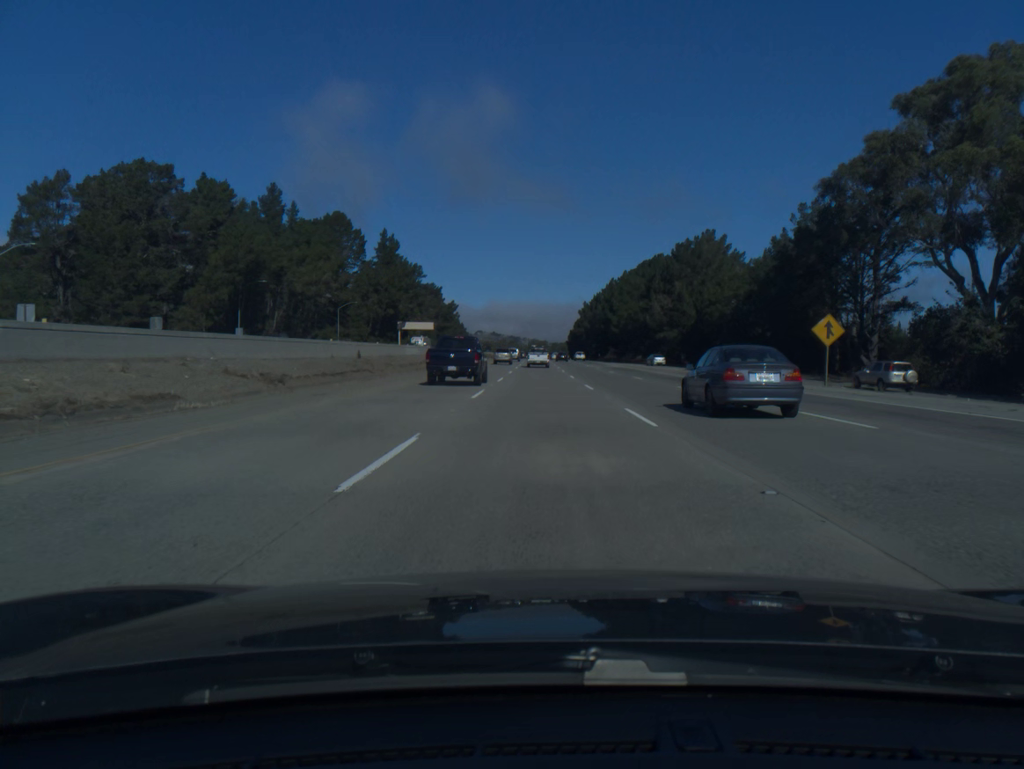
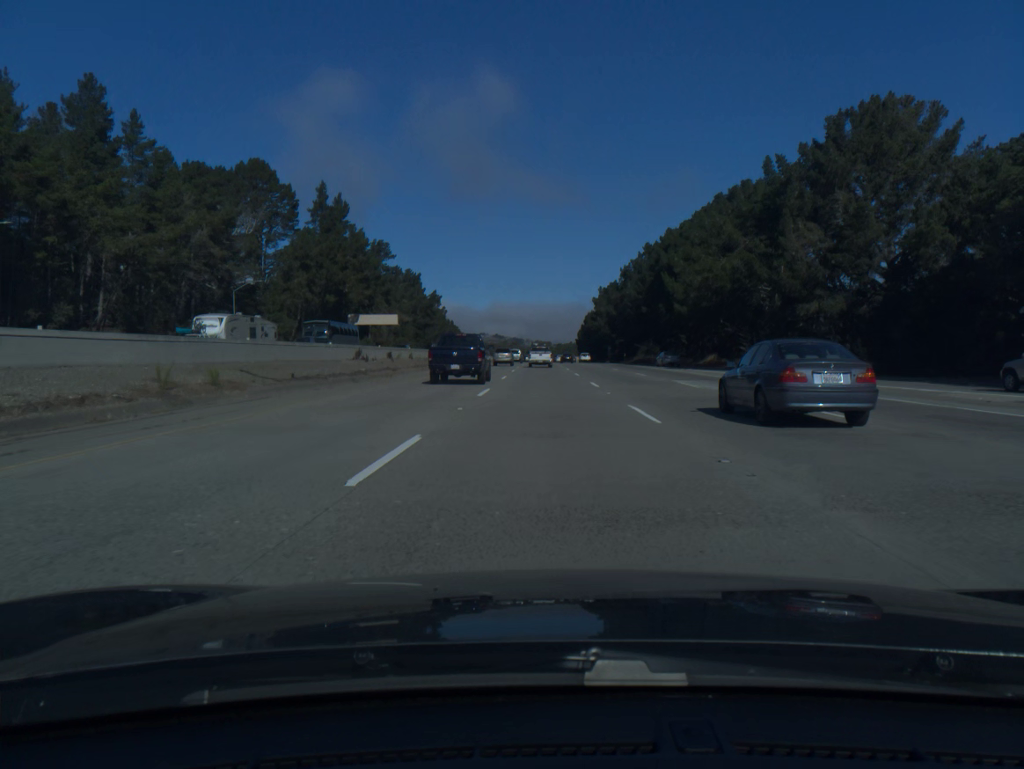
(-0.3, +58.4) m; 0°
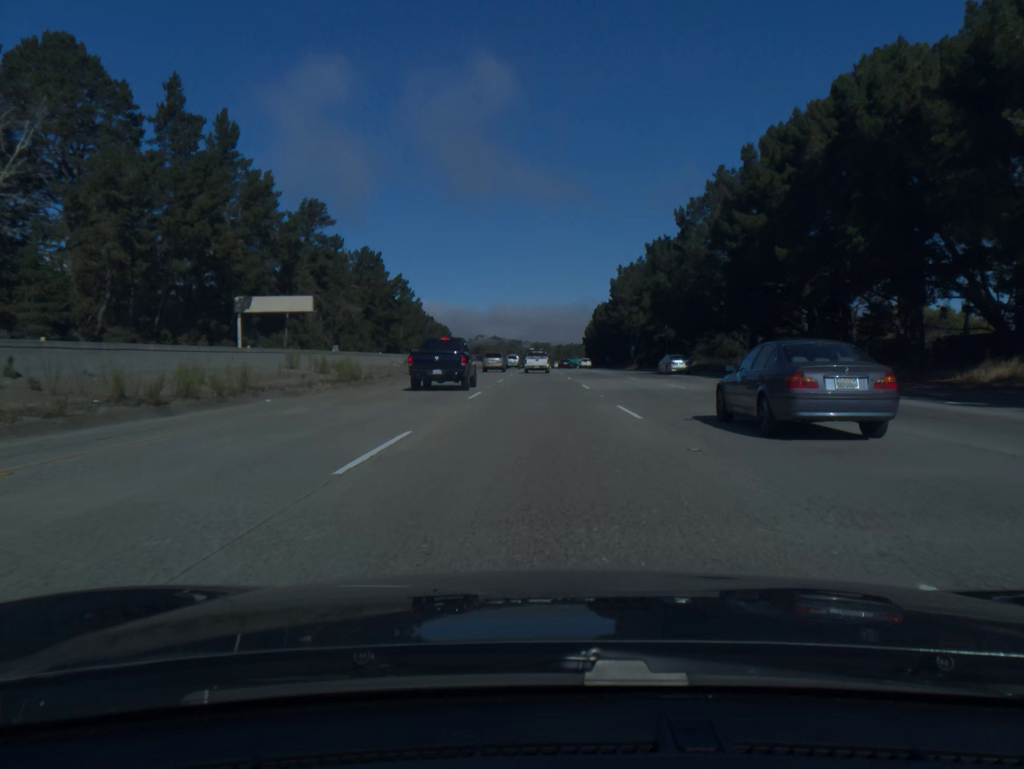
(+0.1, +57.3) m; 0°
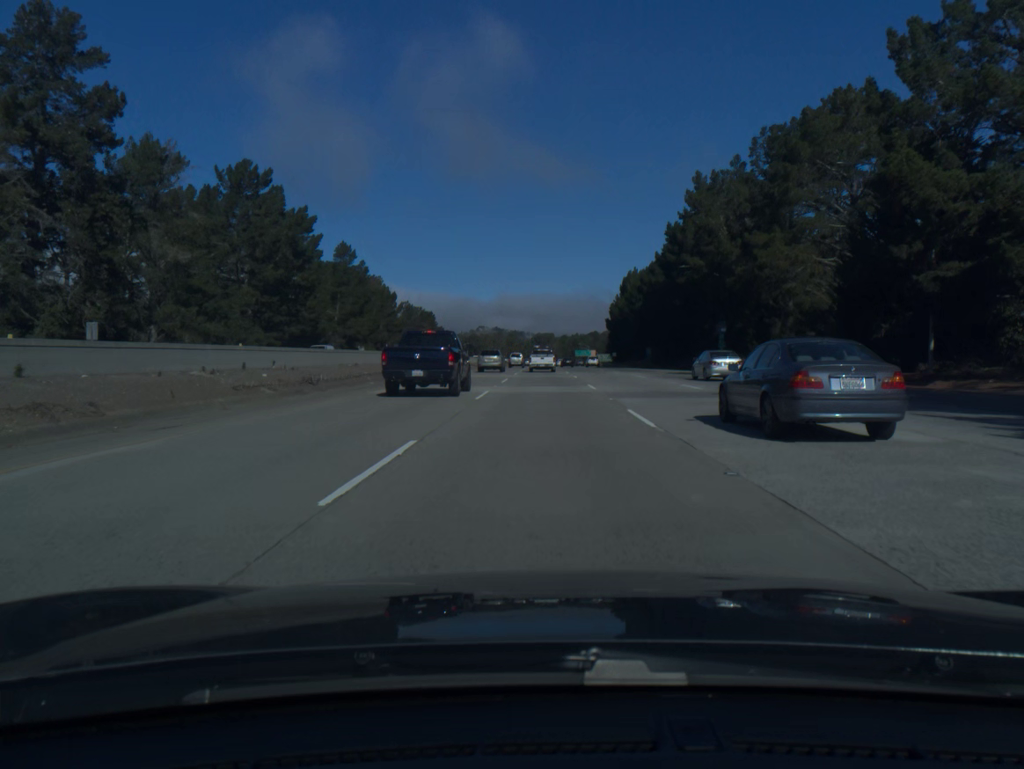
(-0.3, +74.9) m; 0°
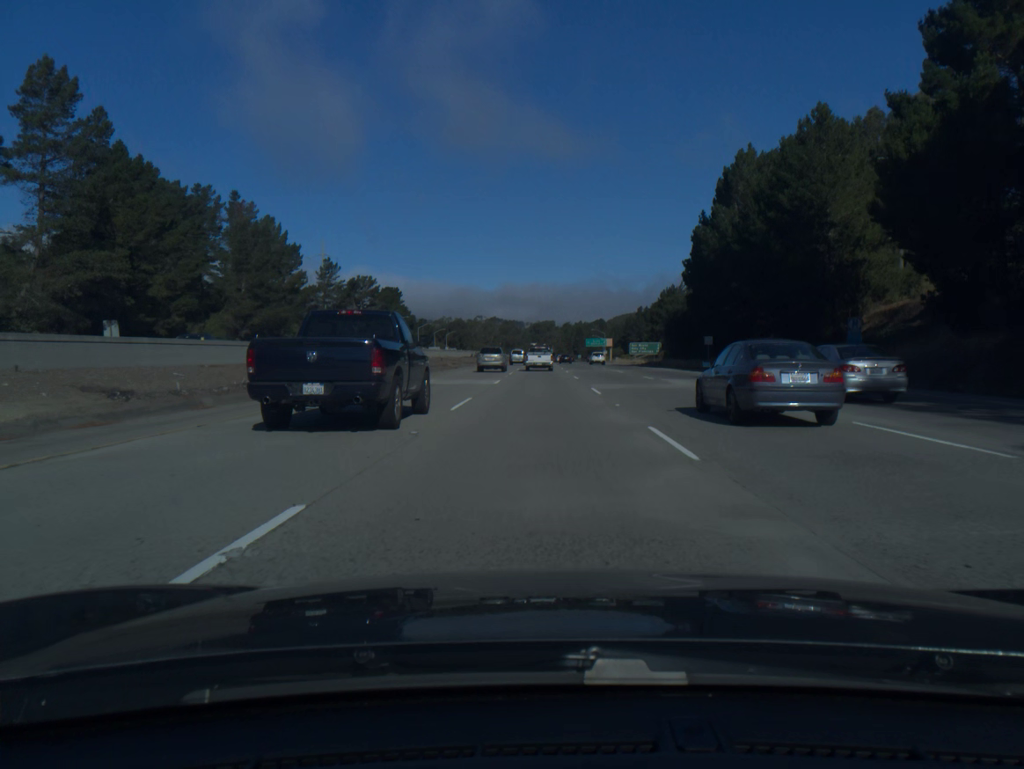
(+0.4, +91.8) m; 0°
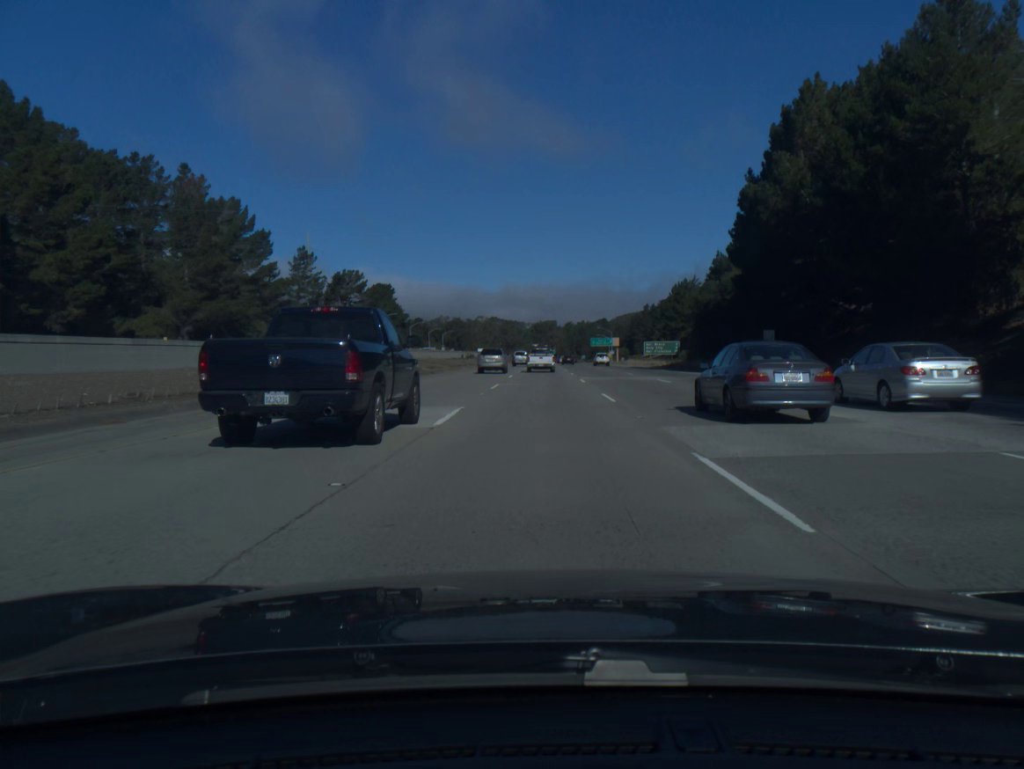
(0.0, +18.2) m; 0°
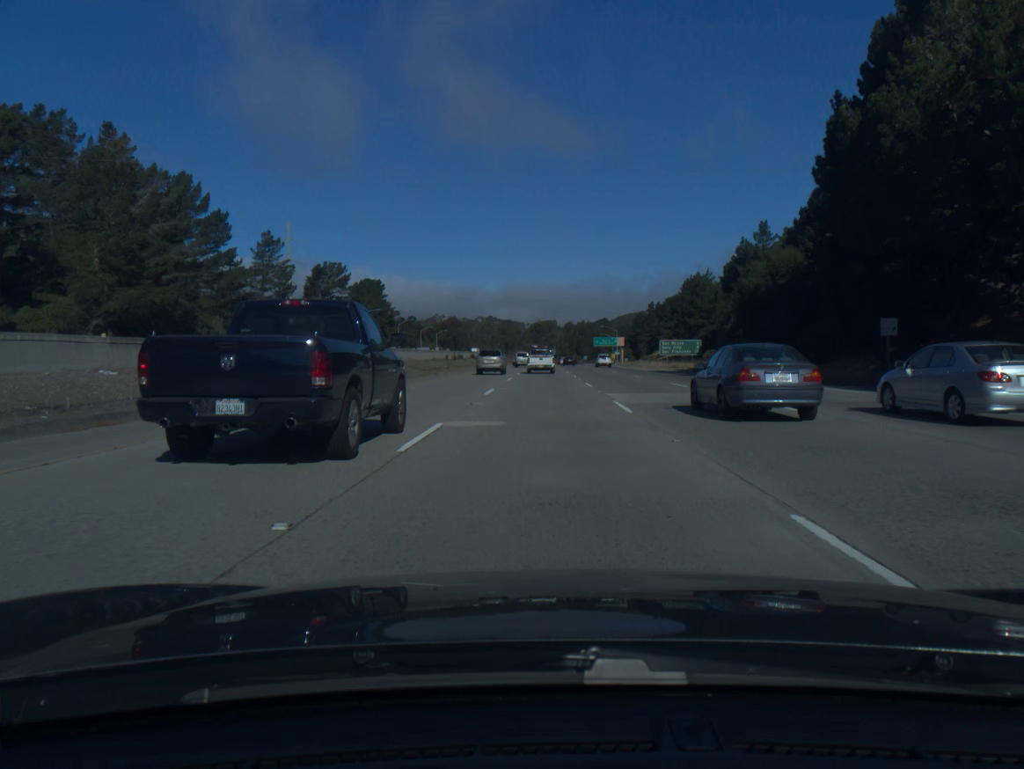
(0.0, +18.1) m; 0°
